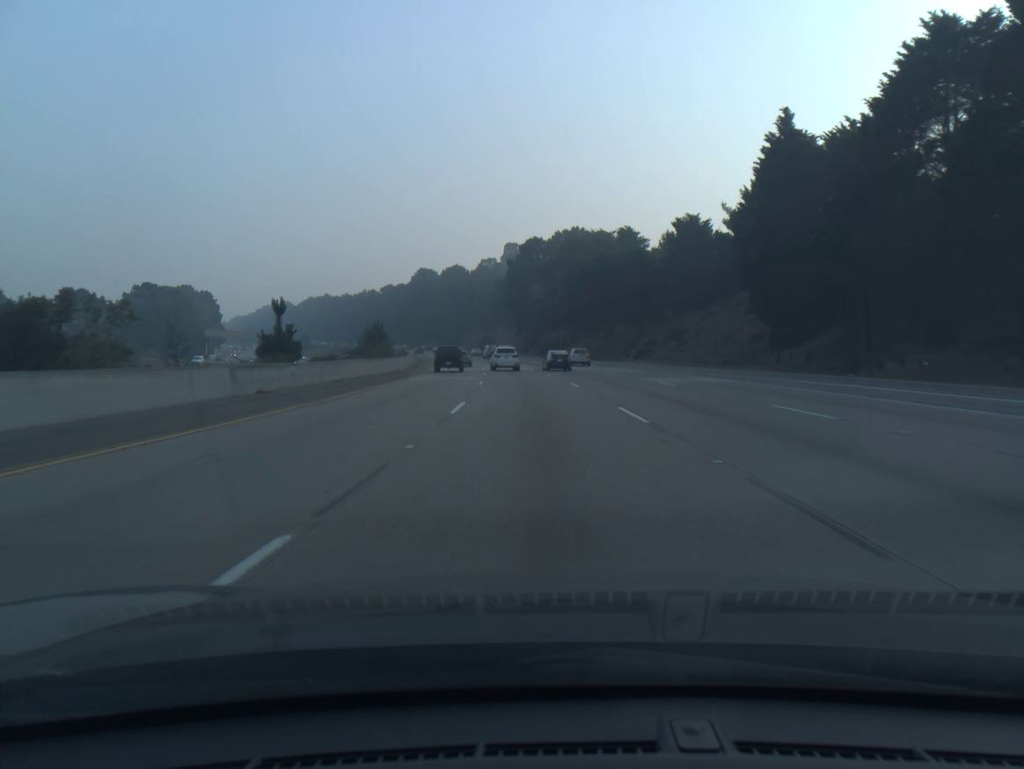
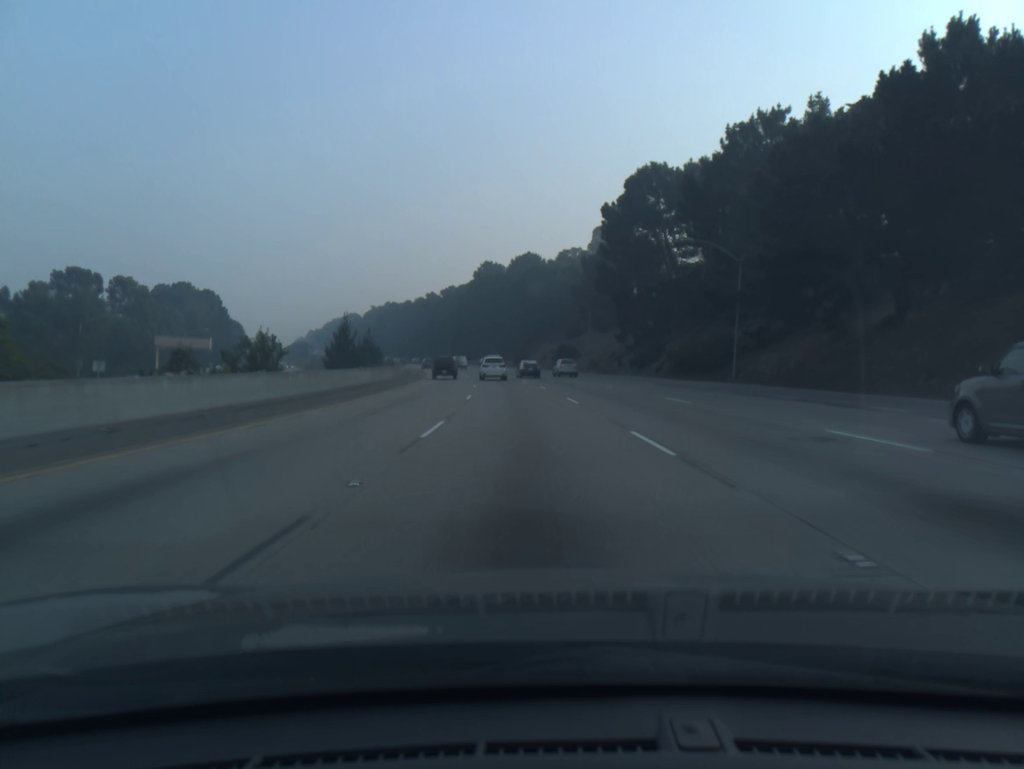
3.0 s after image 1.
(-4.2, +76.1) m; -6°
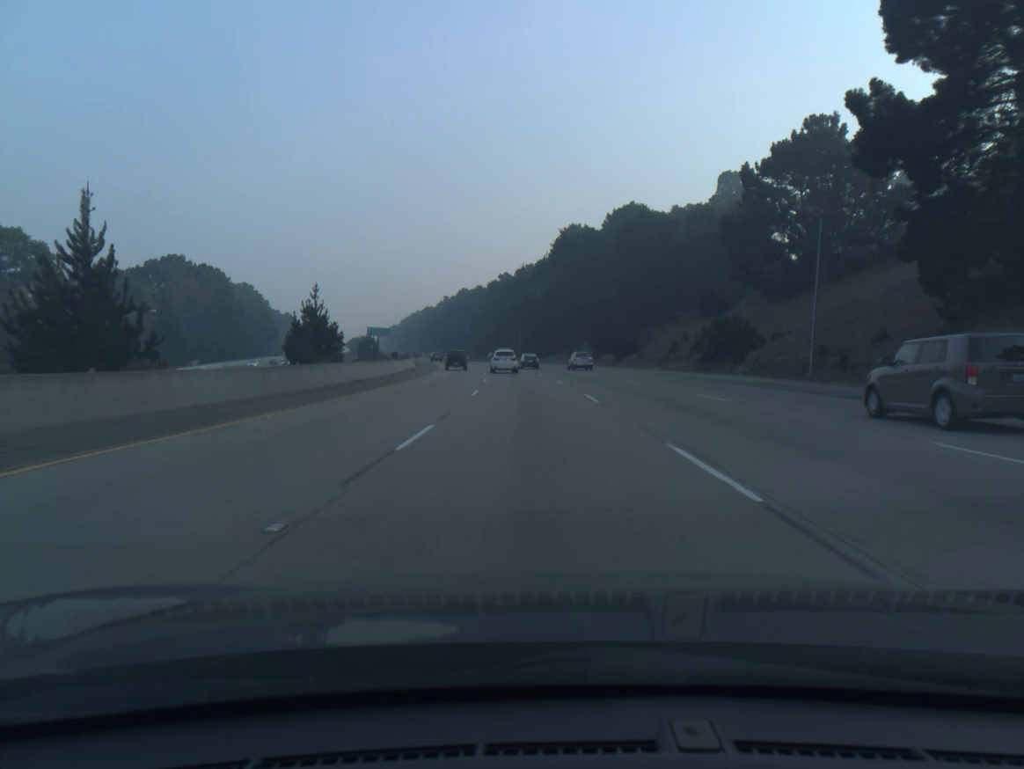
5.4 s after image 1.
(-3.4, +61.6) m; -6°
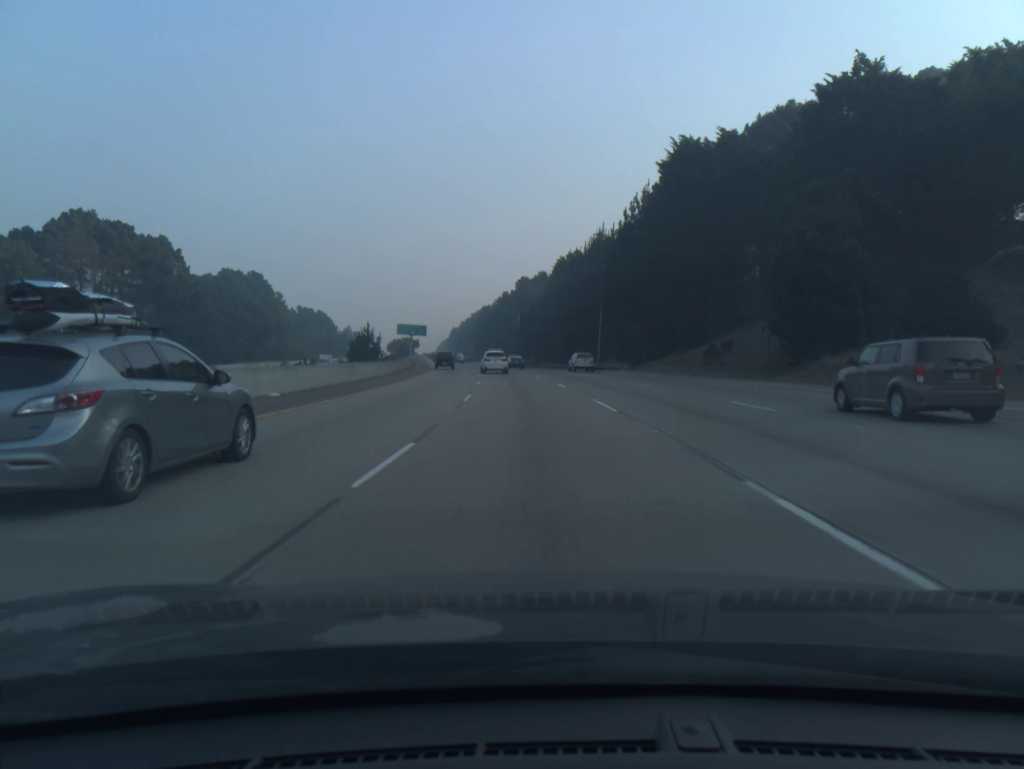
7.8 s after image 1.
(-2.7, +61.7) m; -5°
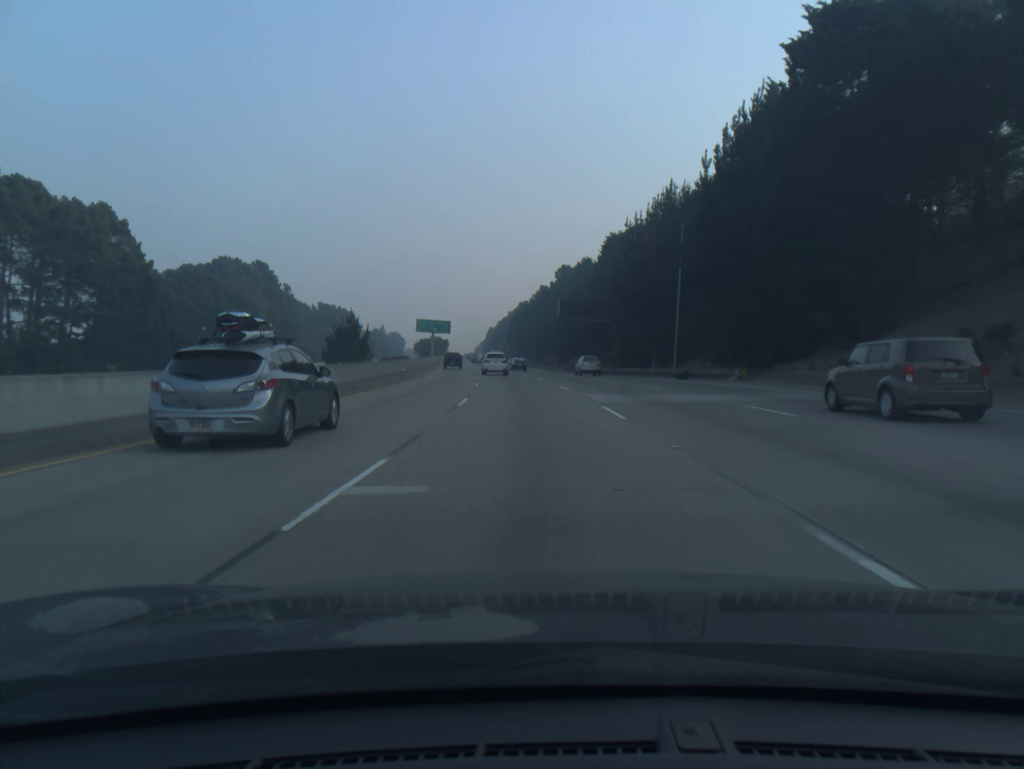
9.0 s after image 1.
(-0.8, +30.9) m; -3°
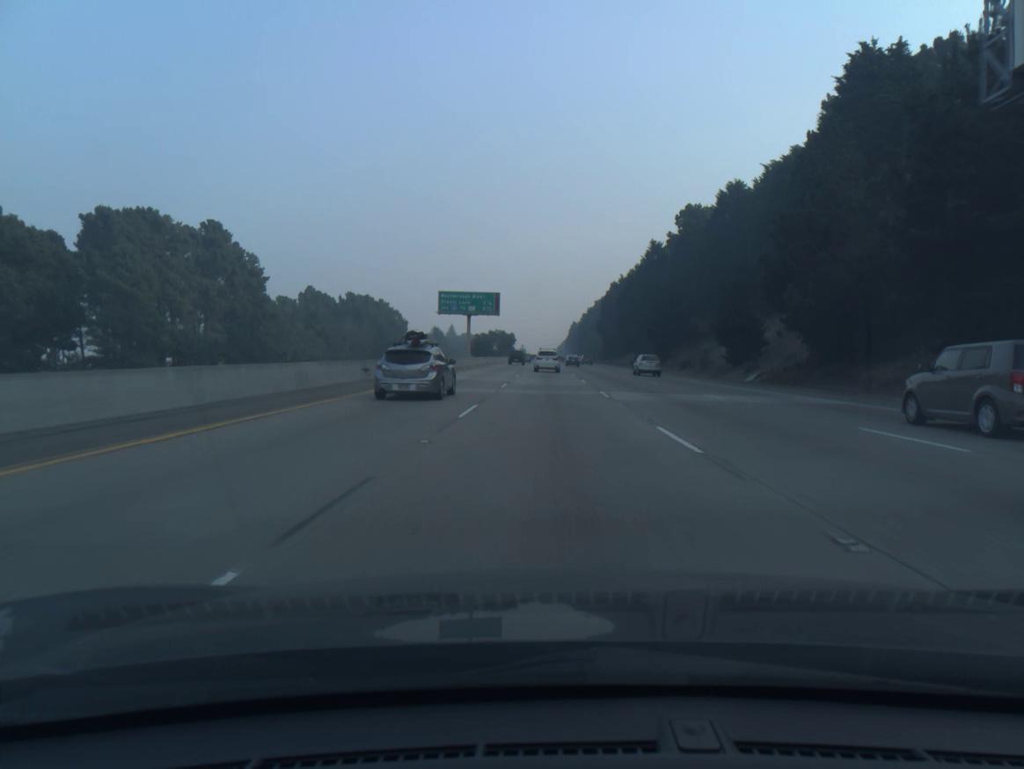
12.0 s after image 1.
(-4.8, +77.7) m; -6°
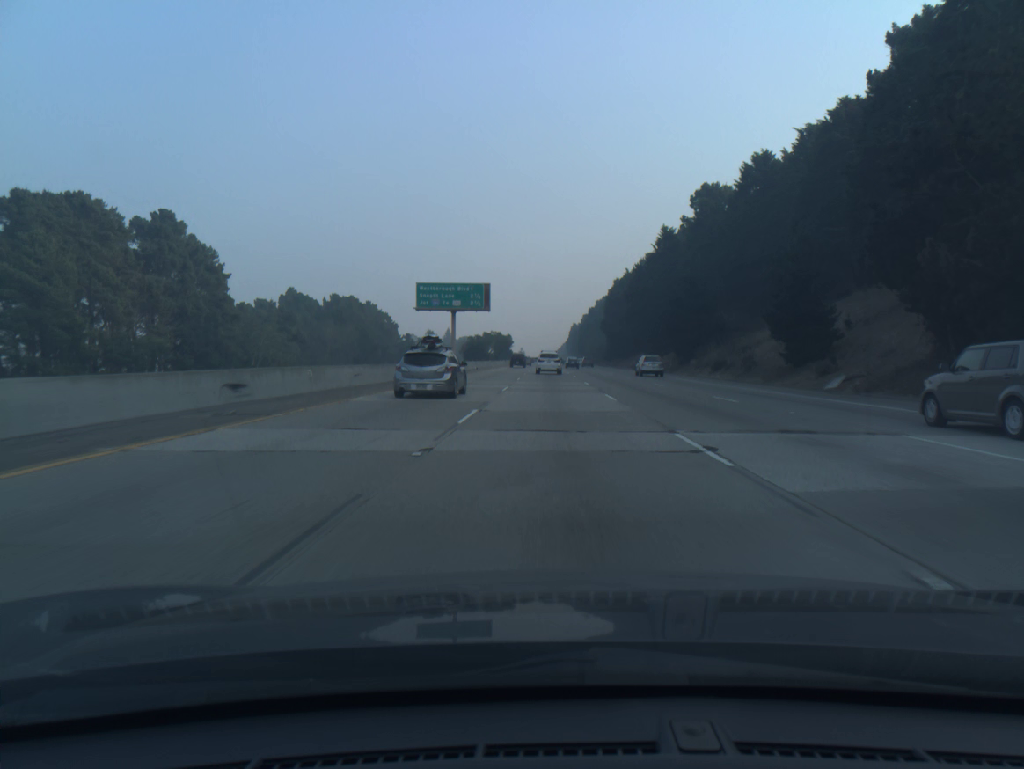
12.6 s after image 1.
(0.0, +15.8) m; 0°
